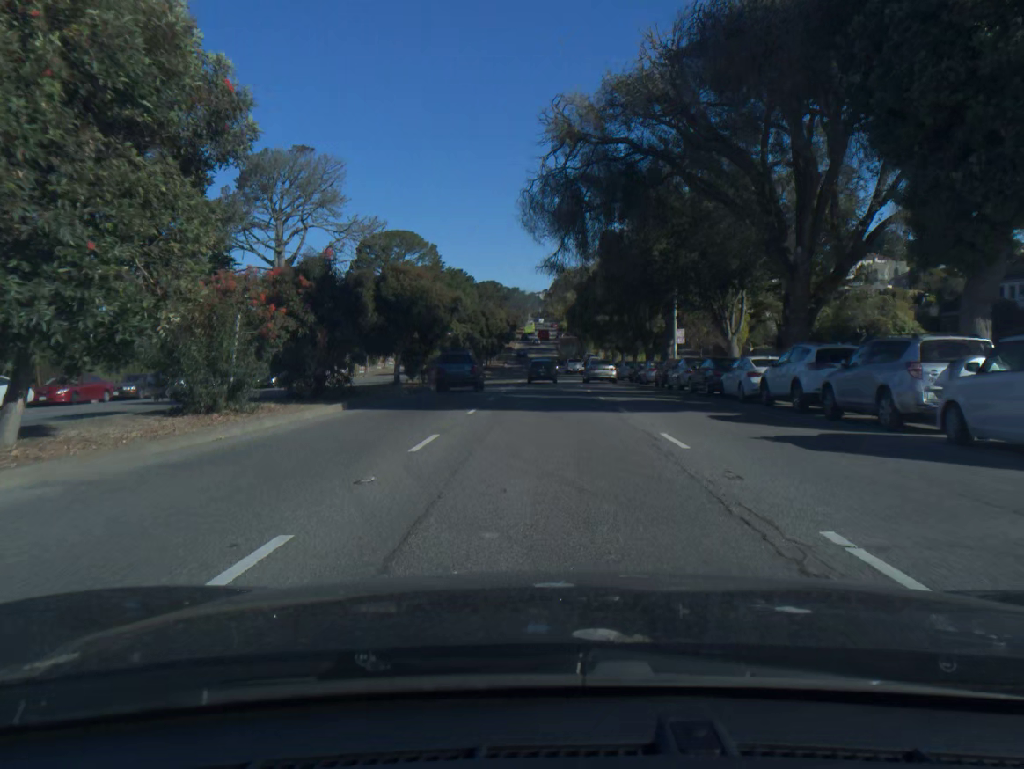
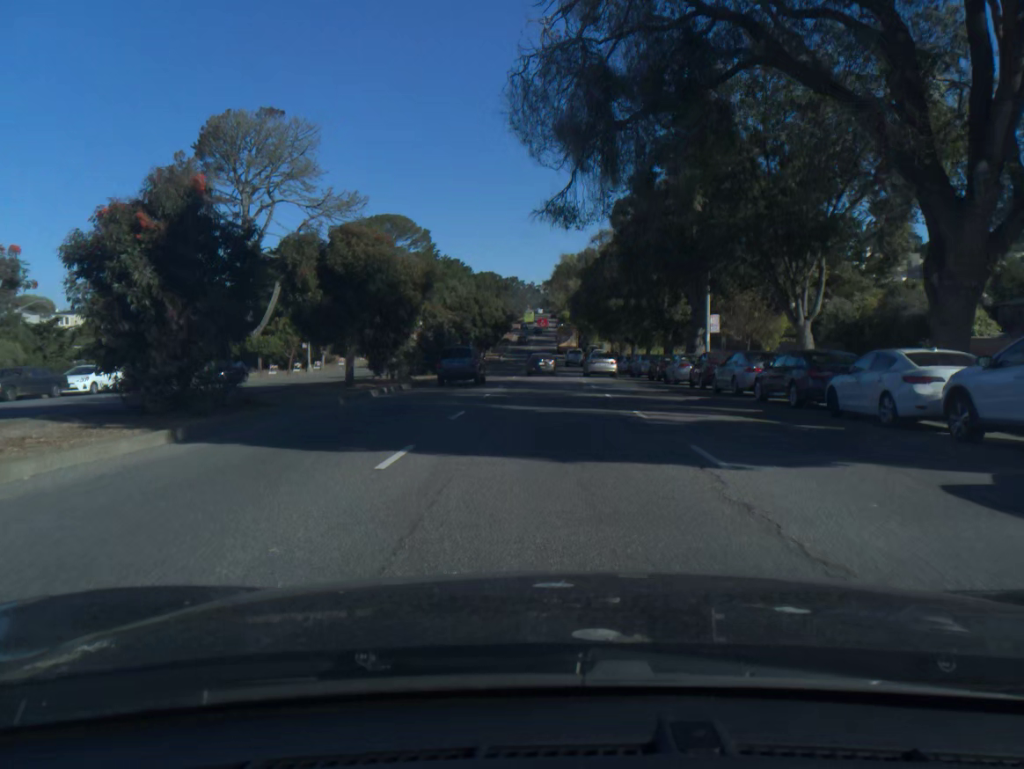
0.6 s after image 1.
(0.0, +9.9) m; 0°
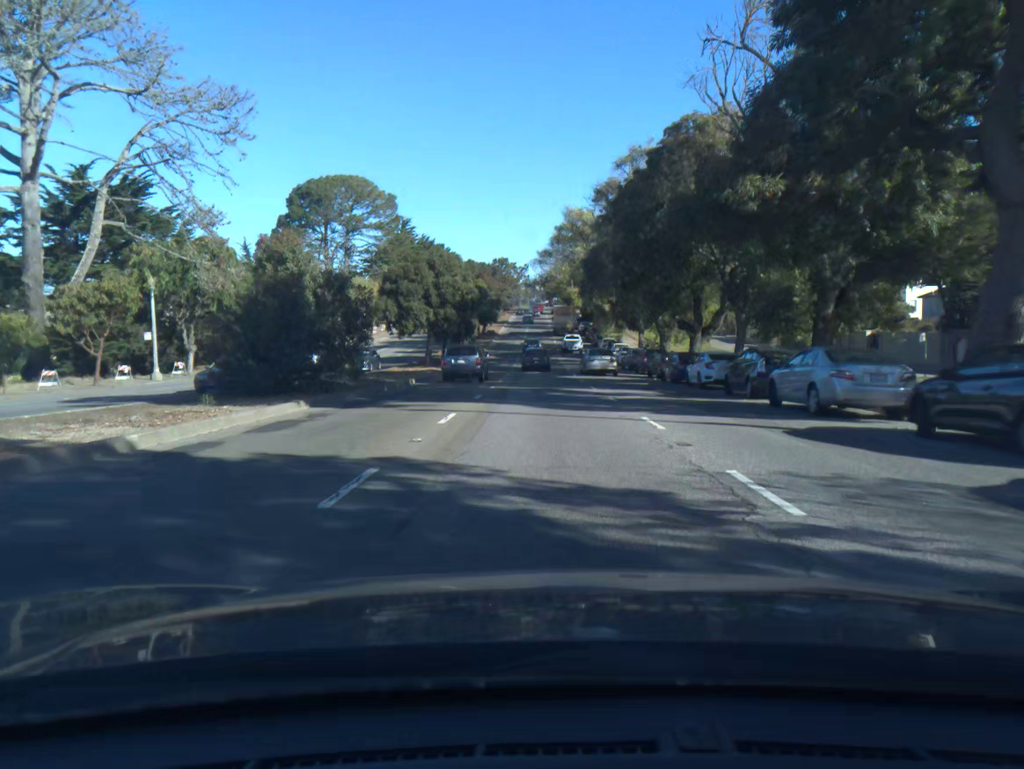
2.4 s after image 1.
(+0.2, +30.8) m; 0°
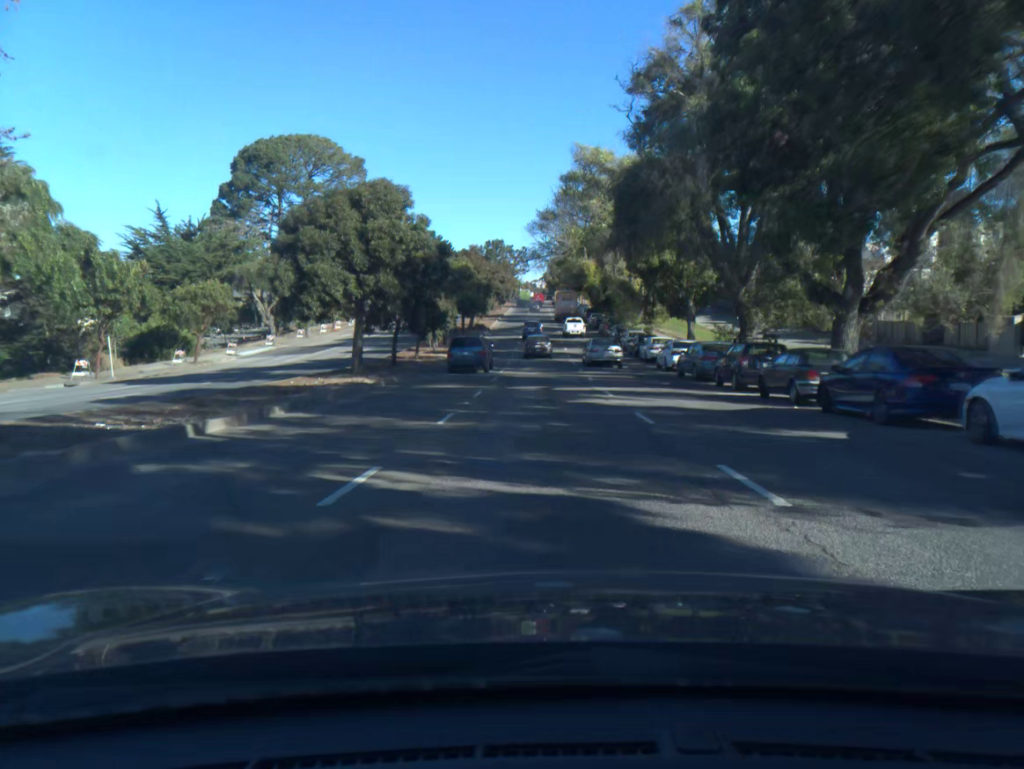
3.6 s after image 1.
(0.0, +21.1) m; 0°
